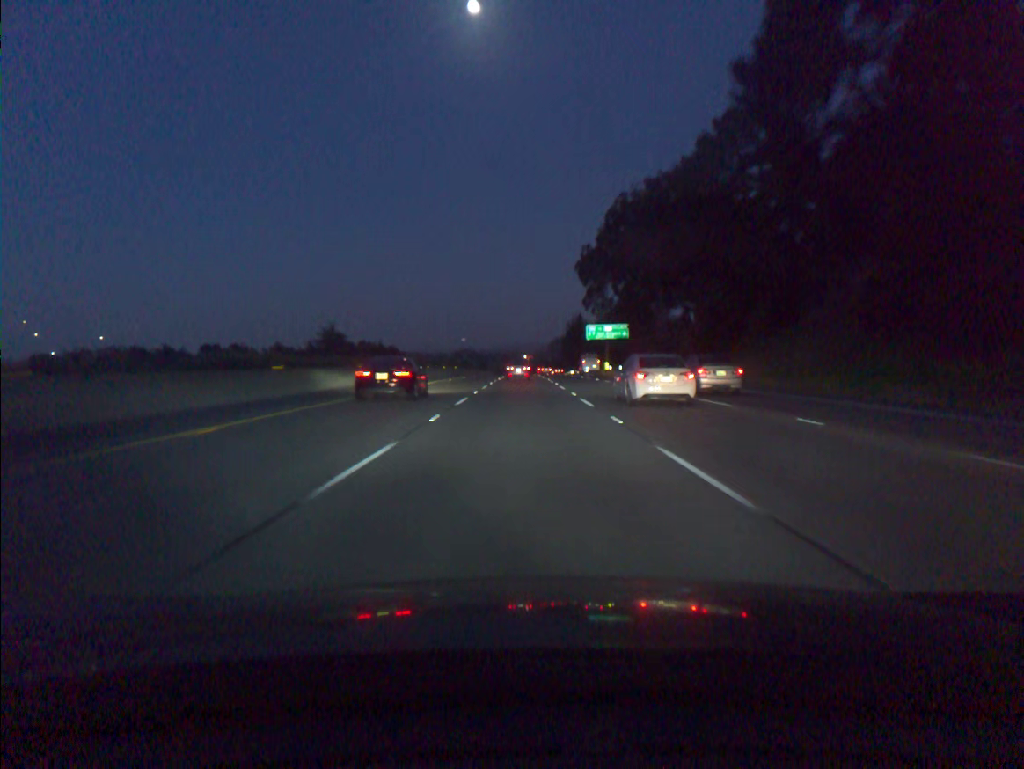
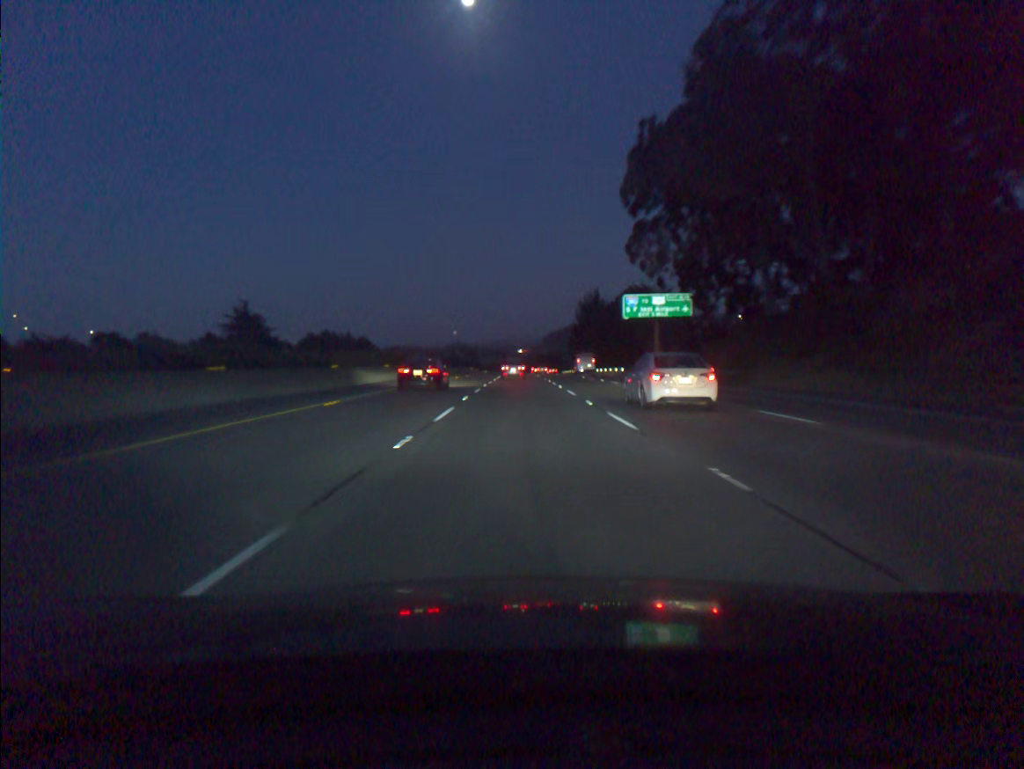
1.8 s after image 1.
(+0.1, +49.6) m; 0°
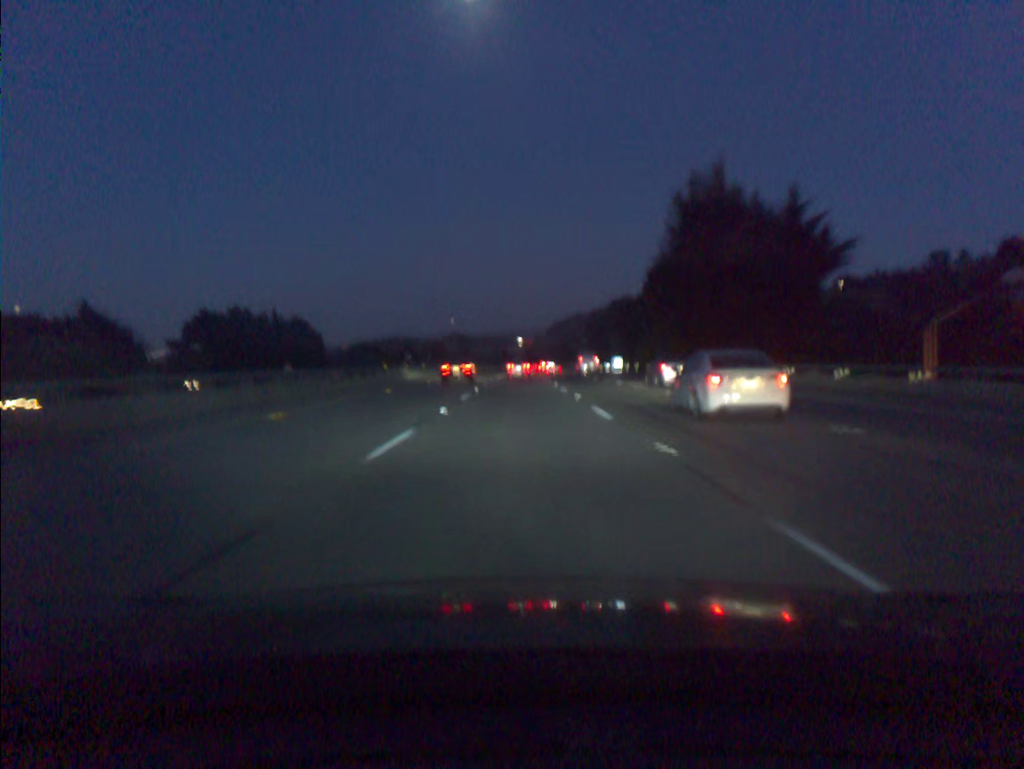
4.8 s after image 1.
(+0.3, +83.2) m; 0°
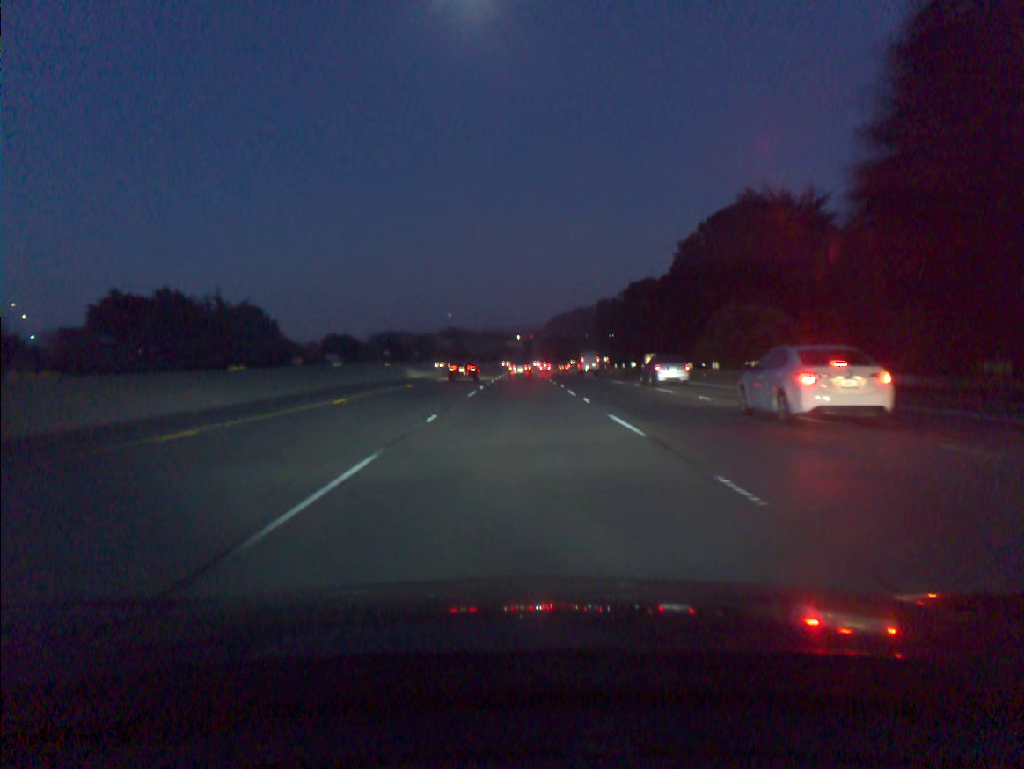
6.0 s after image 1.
(-0.1, +33.5) m; 0°
